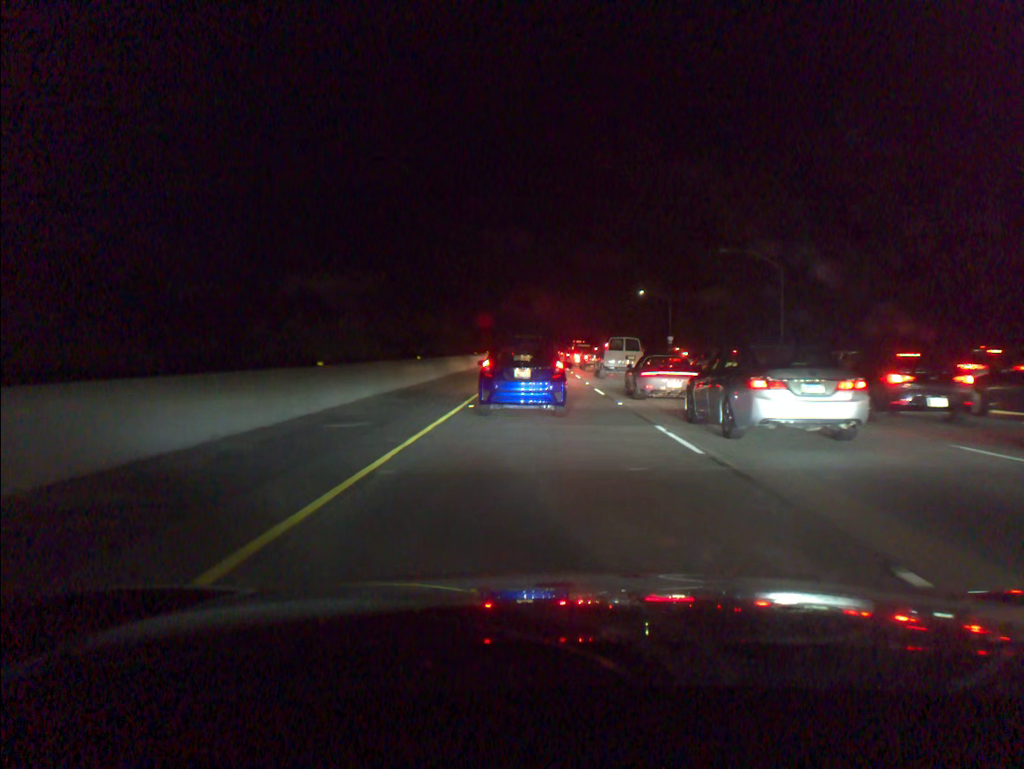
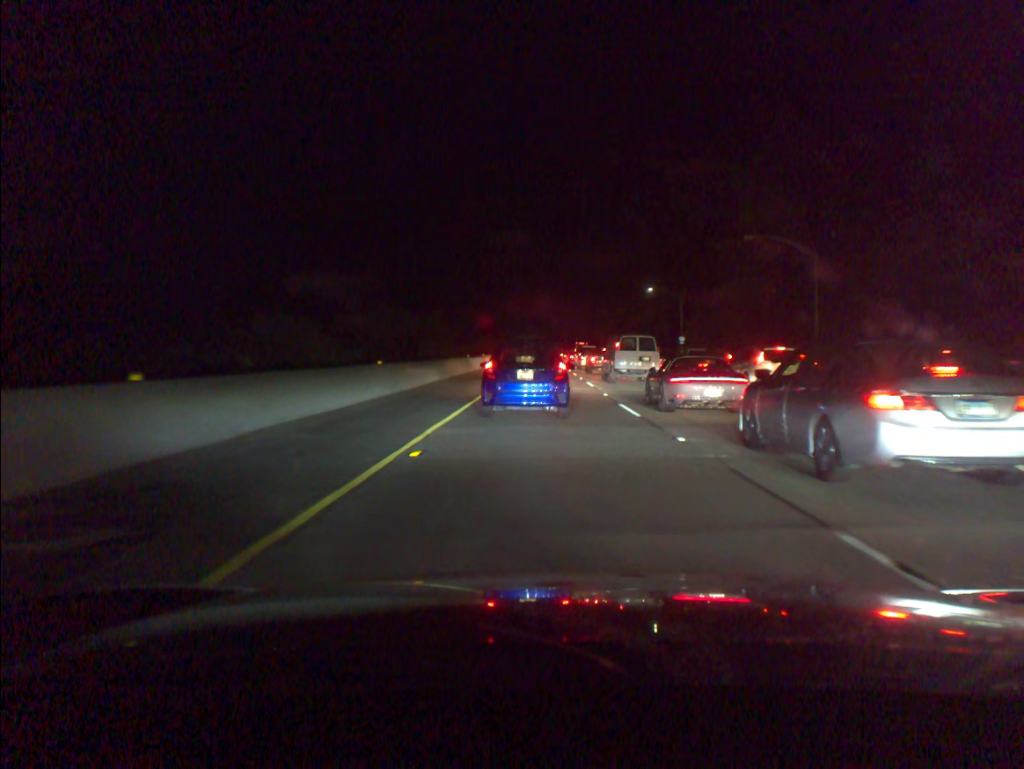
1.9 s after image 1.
(0.0, +8.2) m; 0°
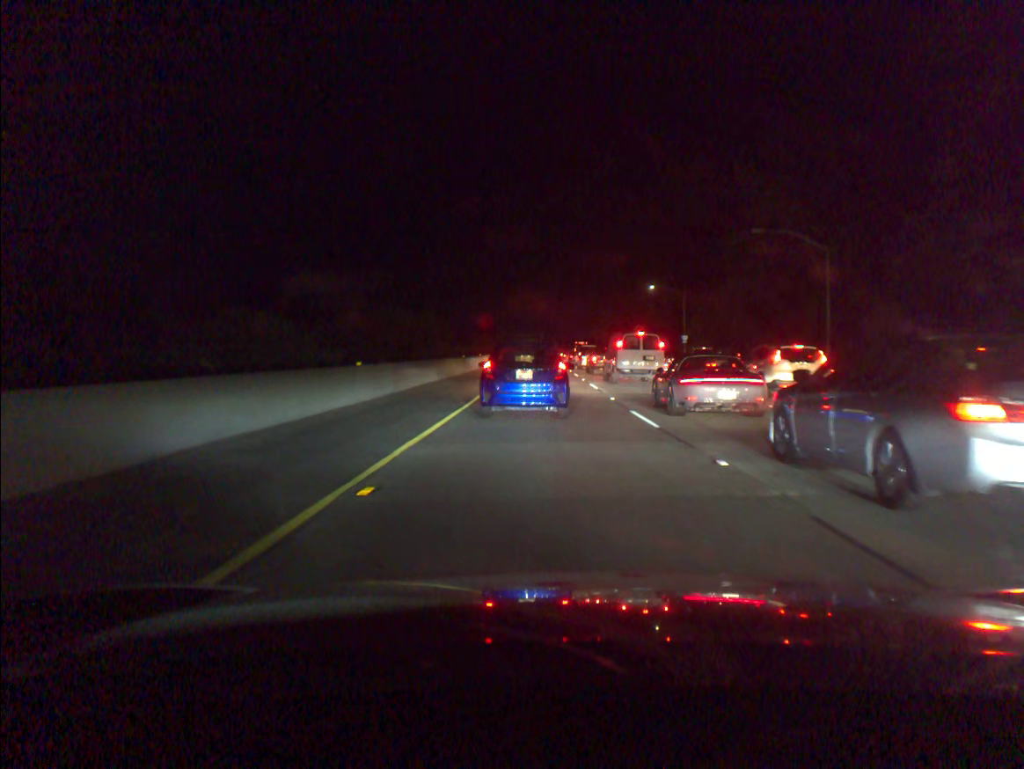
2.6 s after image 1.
(0.0, +2.6) m; 0°
